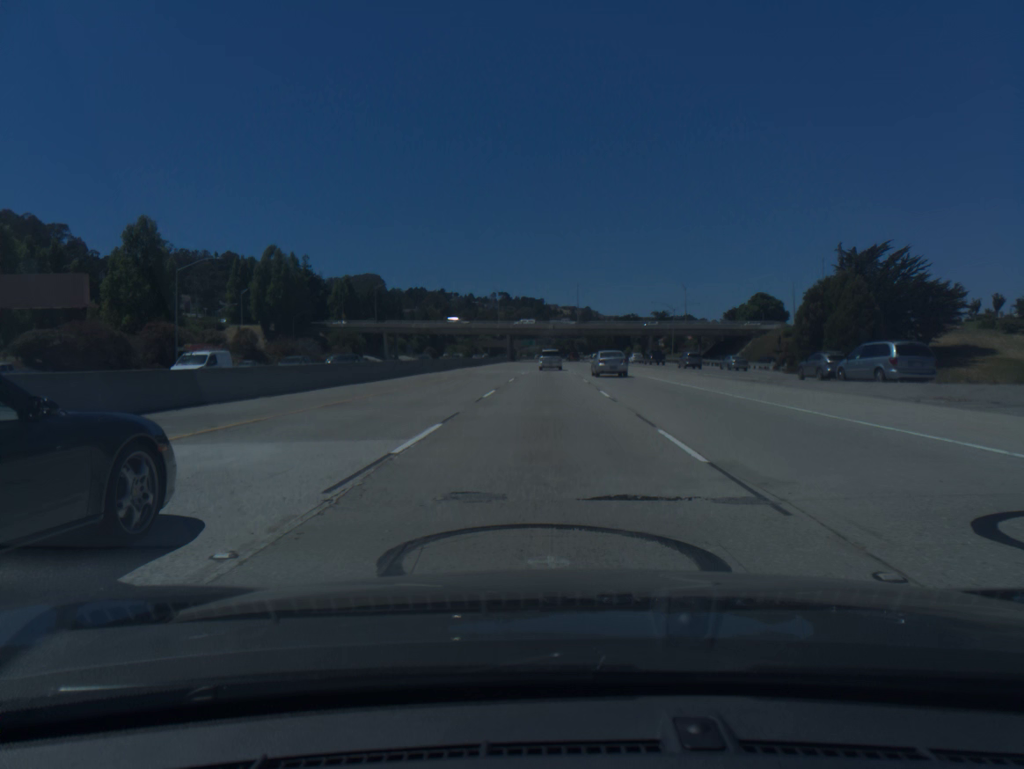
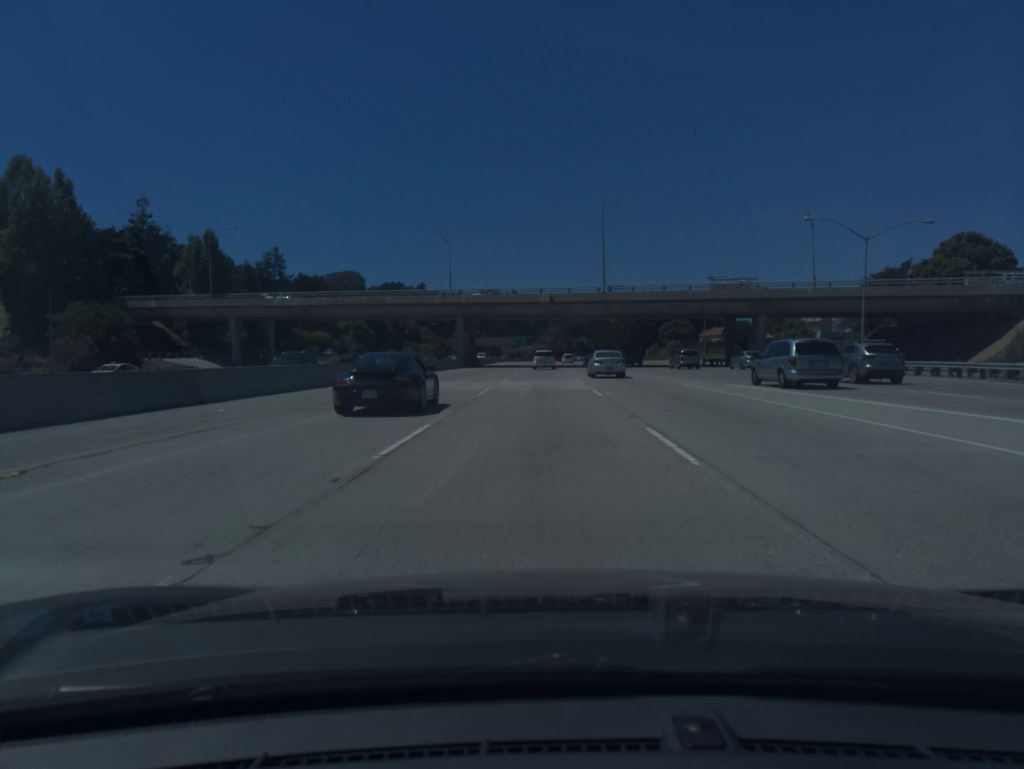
(+0.7, +87.3) m; 0°
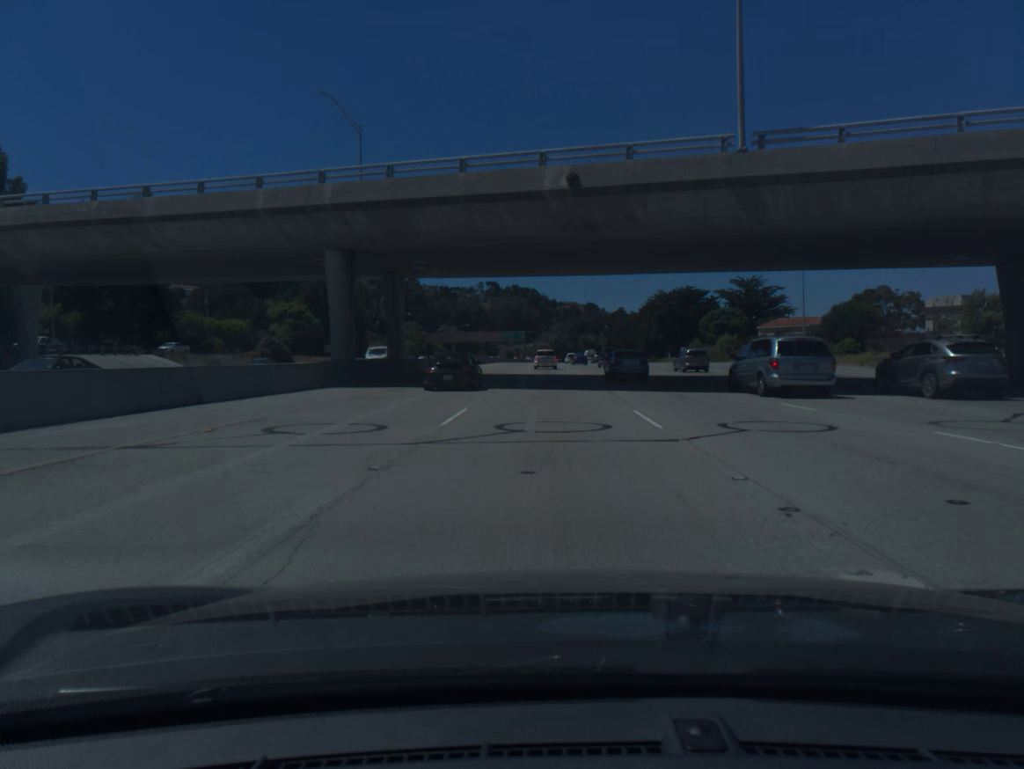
(-0.2, +53.1) m; 0°
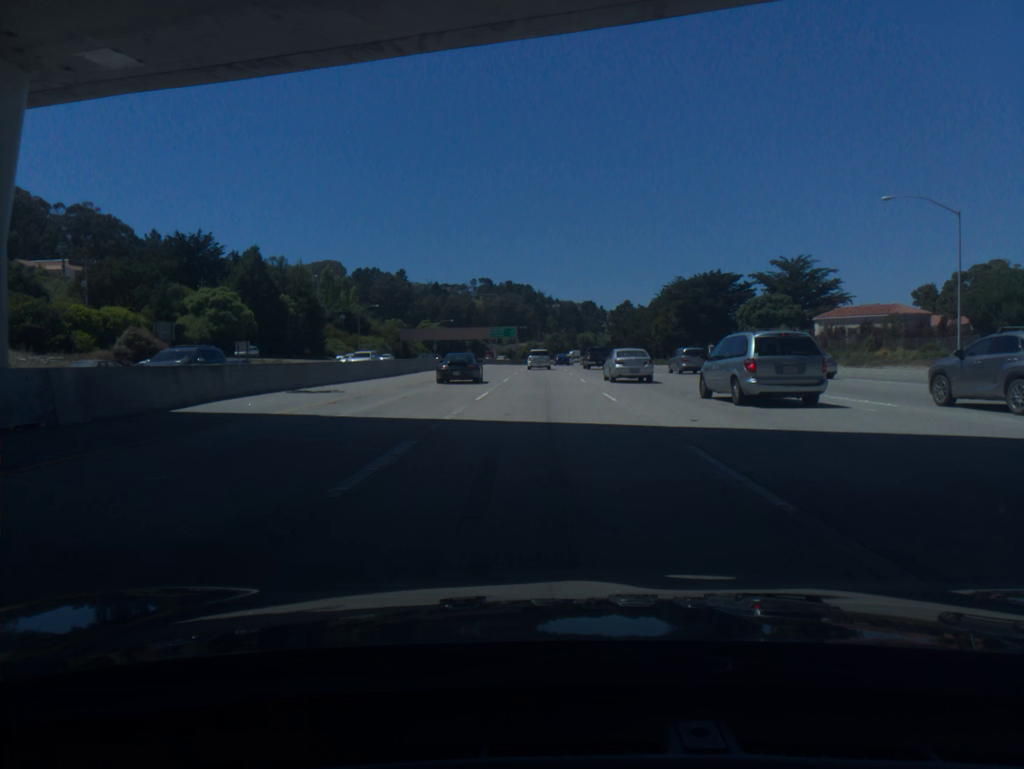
(+0.1, +35.3) m; 0°
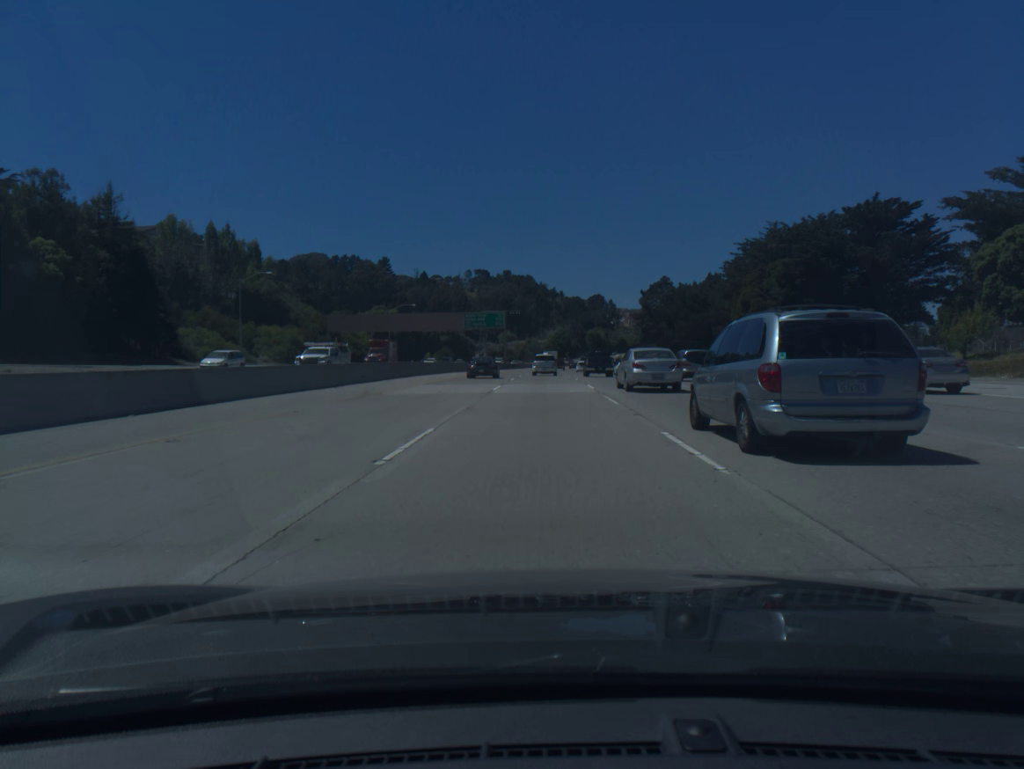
(-0.1, +69.6) m; 0°
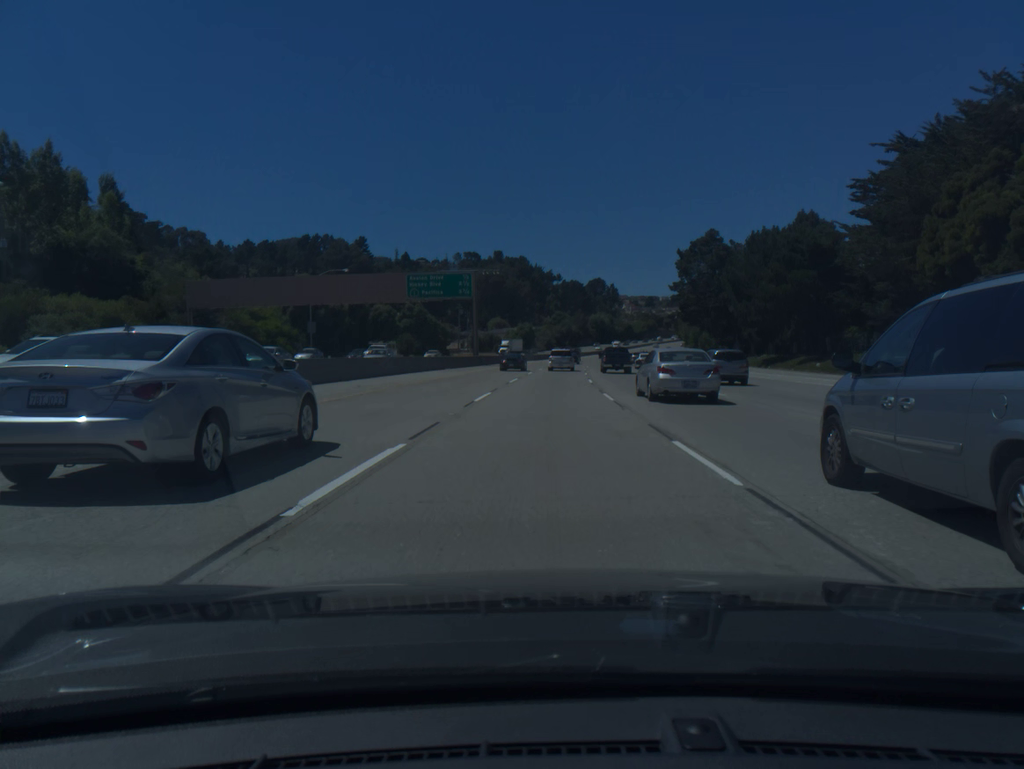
(+0.1, +51.4) m; 0°
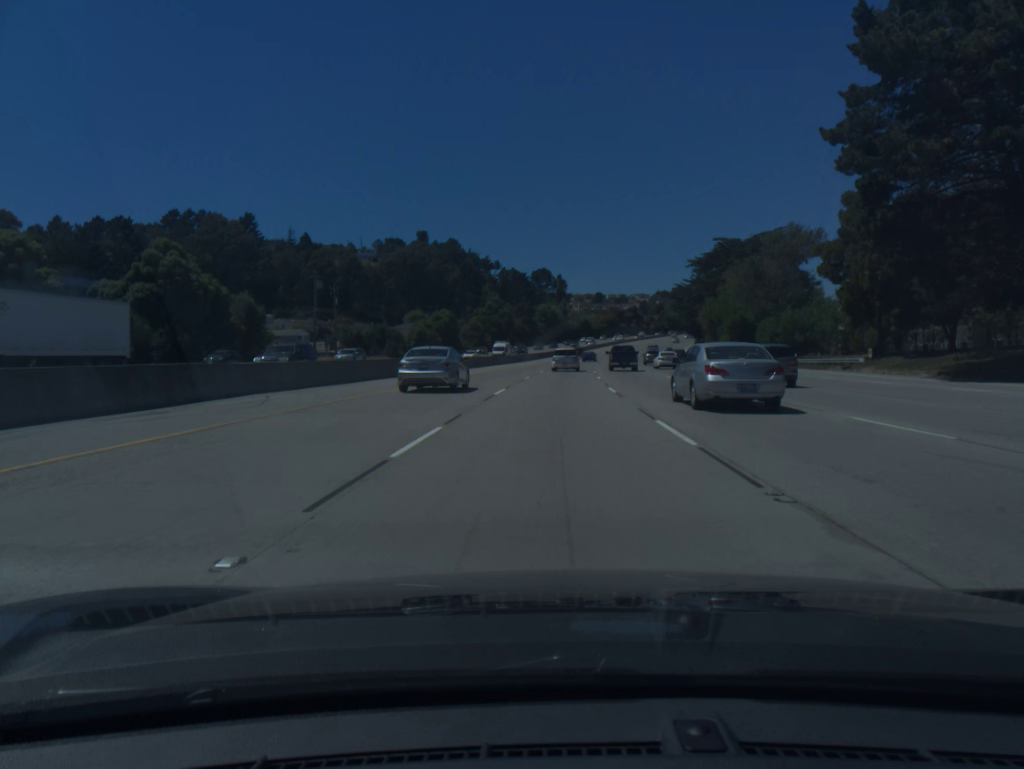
(+2.5, +84.7) m; +4°
